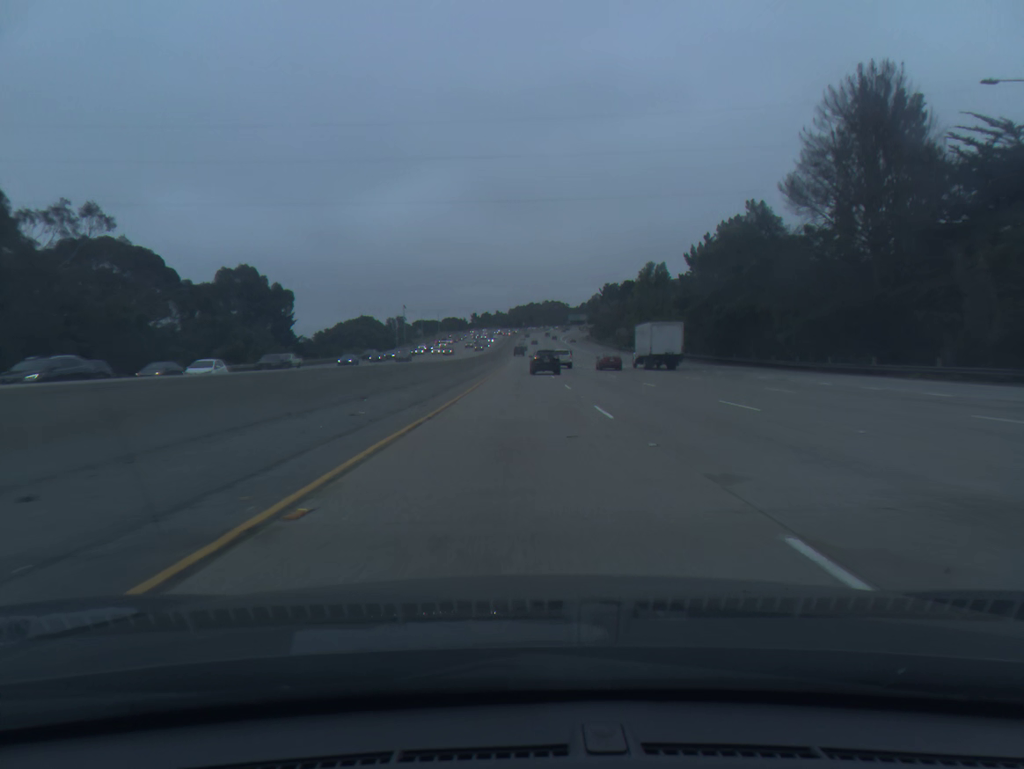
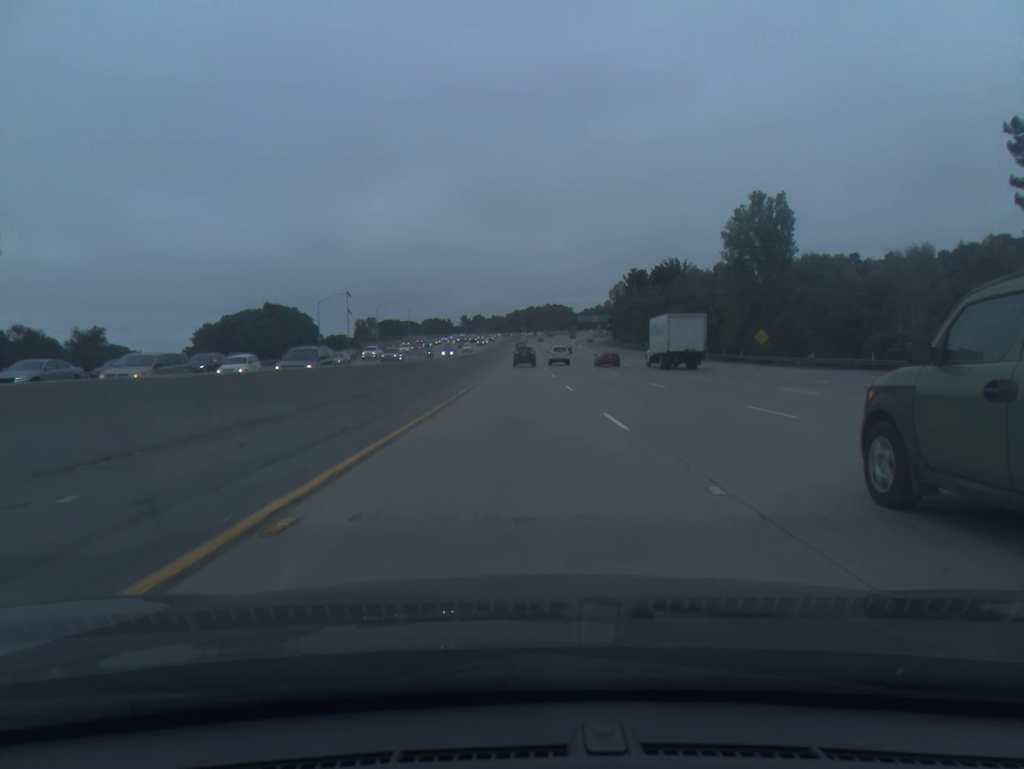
(+0.2, +73.6) m; 0°
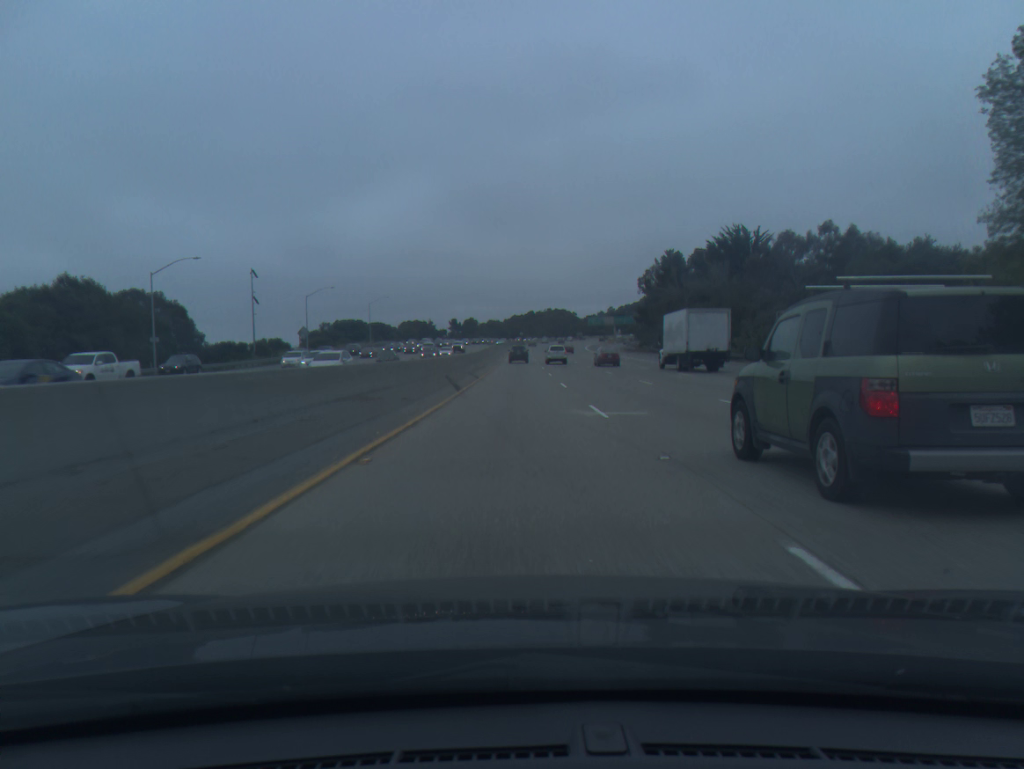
(+0.1, +54.8) m; 0°
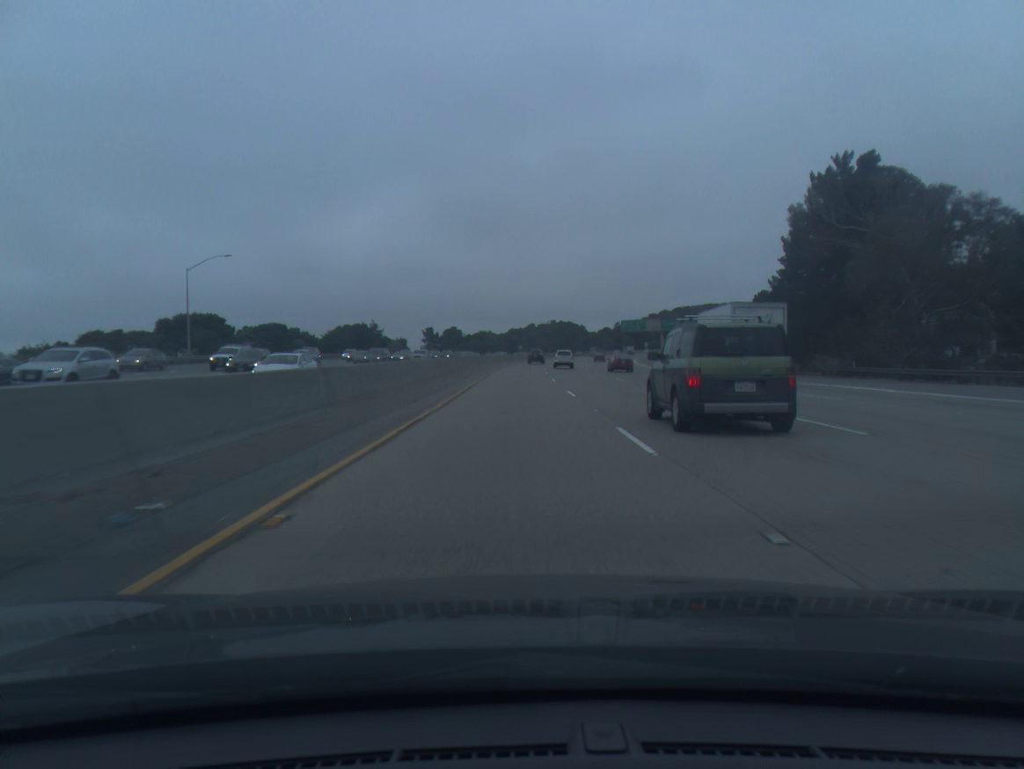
(-0.1, +90.9) m; 0°
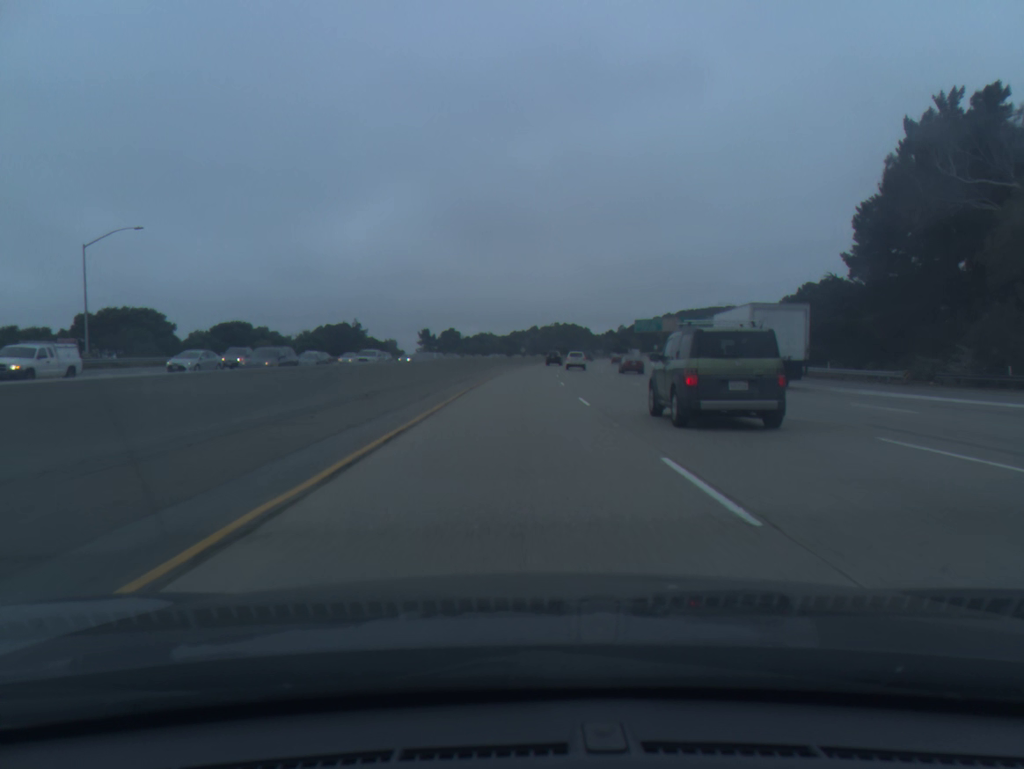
(0.0, +18.3) m; 0°
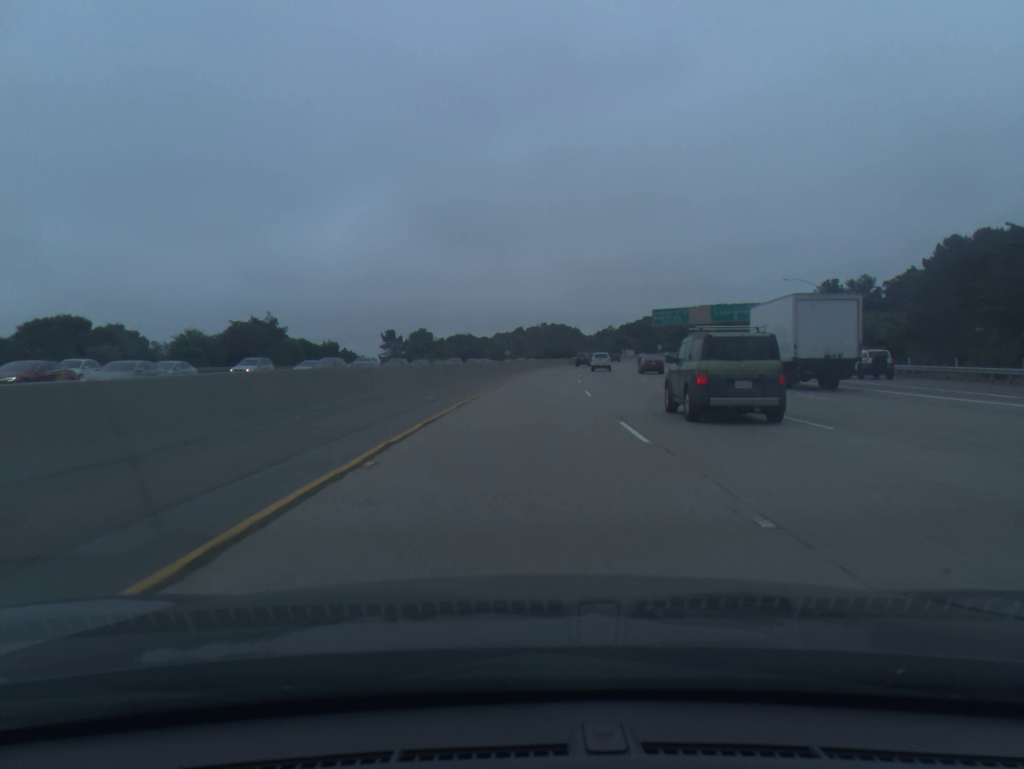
(+0.2, +36.7) m; +1°
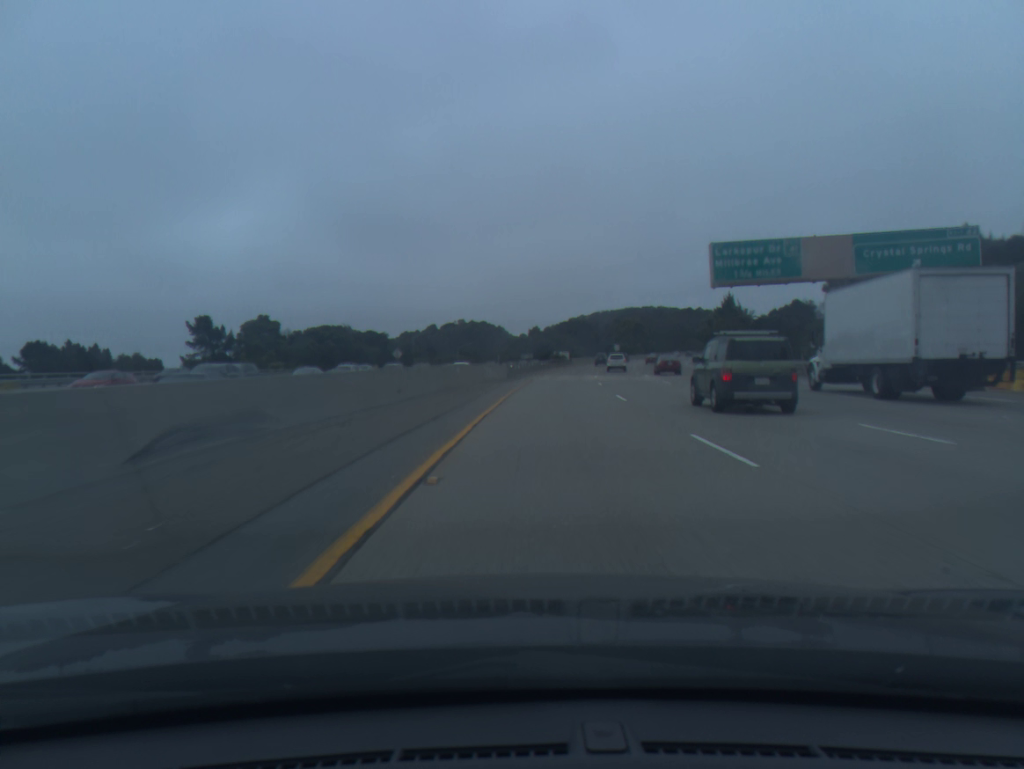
(+3.3, +73.8) m; +6°
